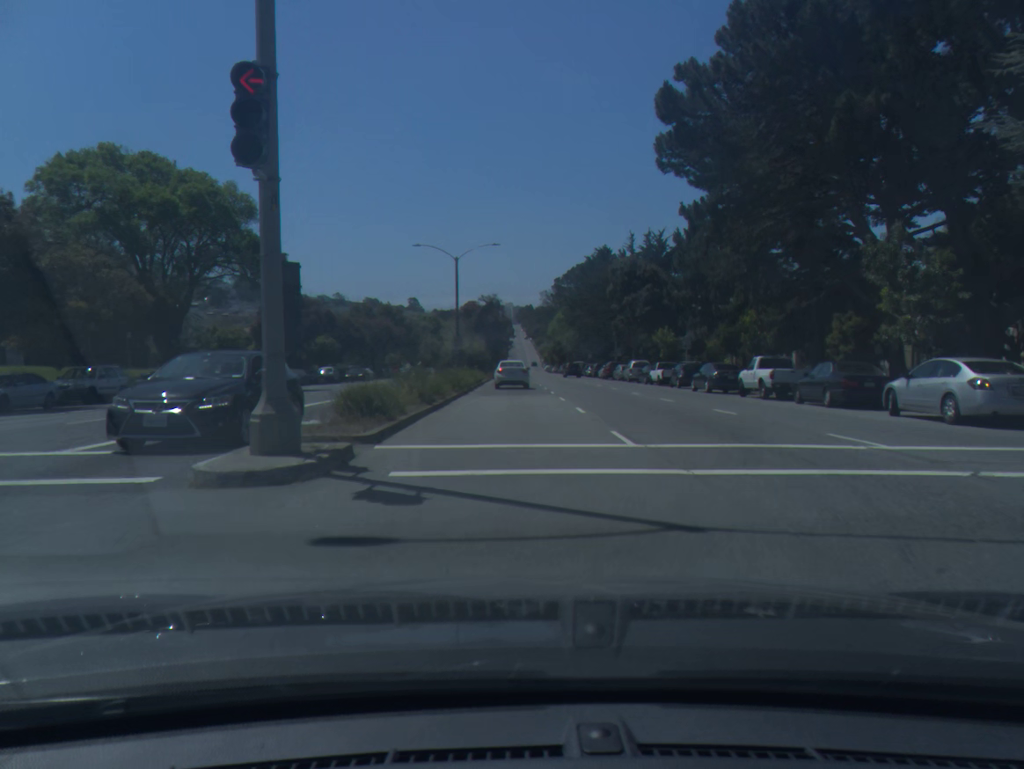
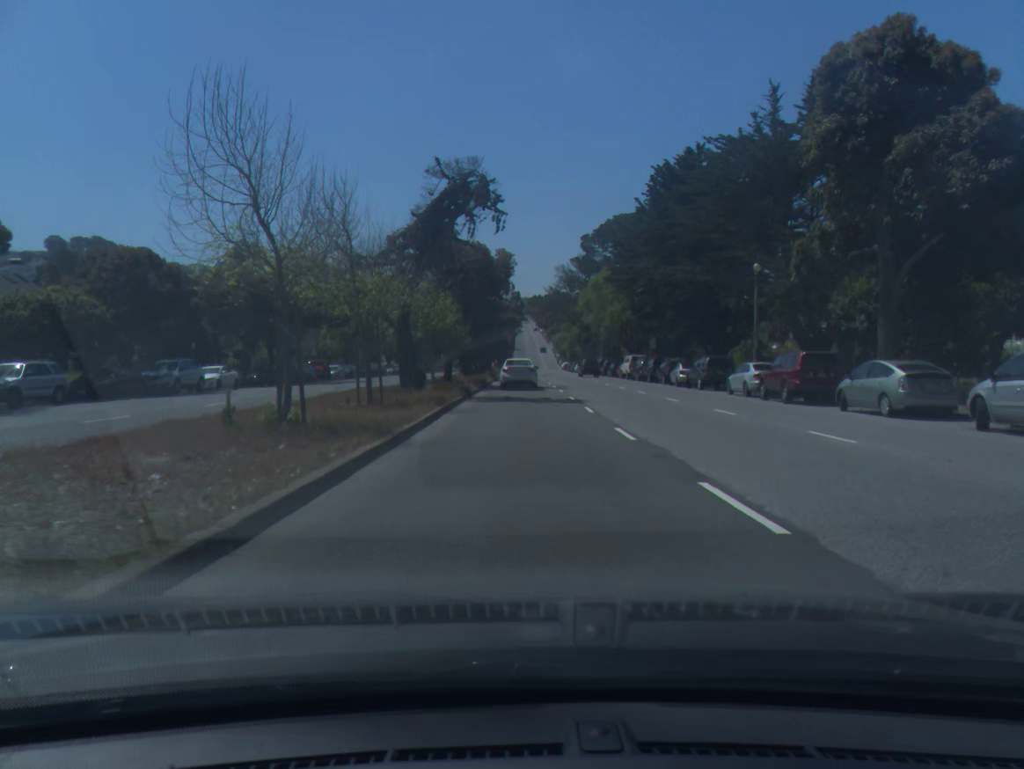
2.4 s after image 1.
(-0.4, +49.6) m; -1°
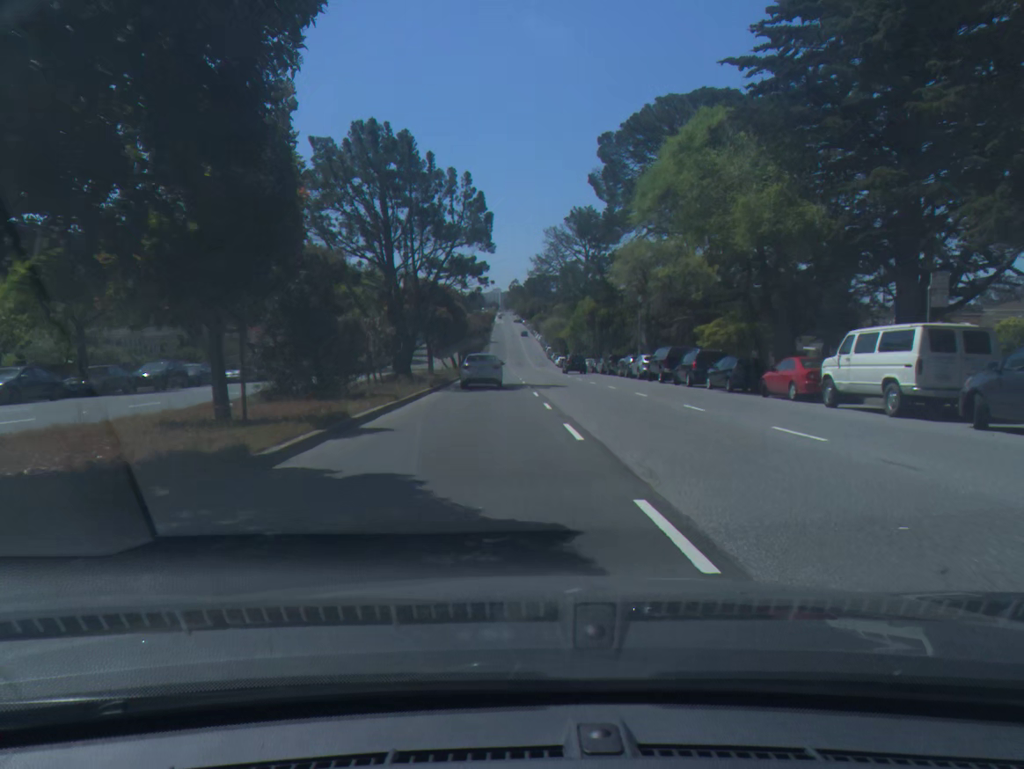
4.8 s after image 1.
(+1.1, +52.5) m; +2°
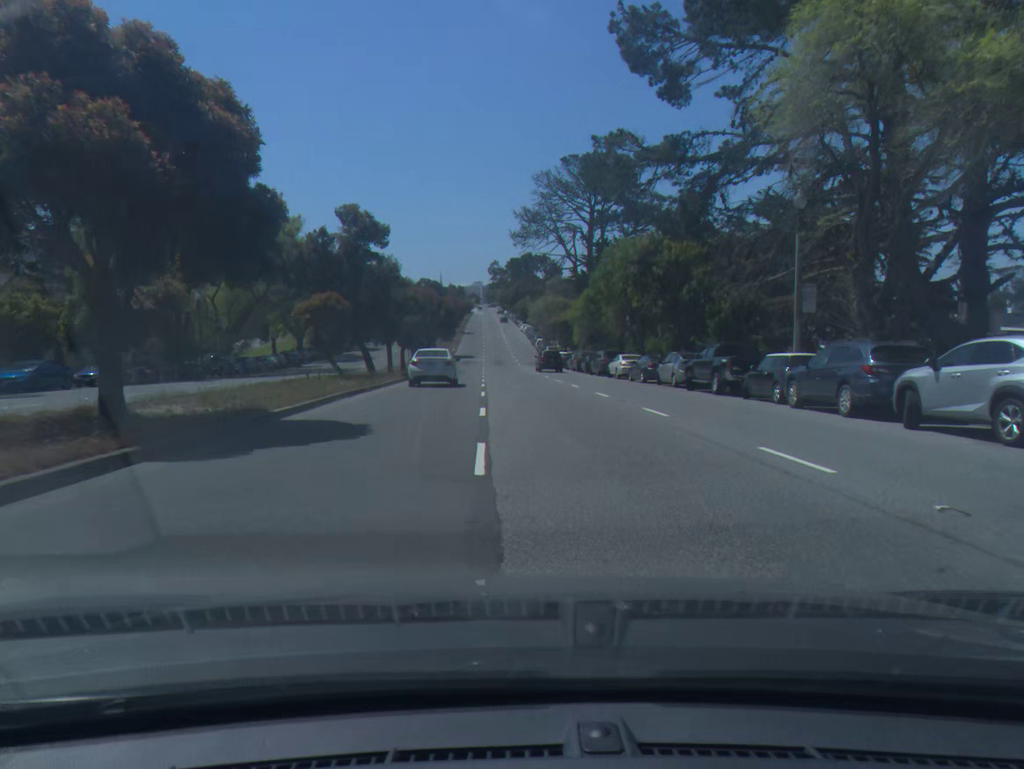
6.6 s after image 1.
(+0.4, +39.7) m; +1°
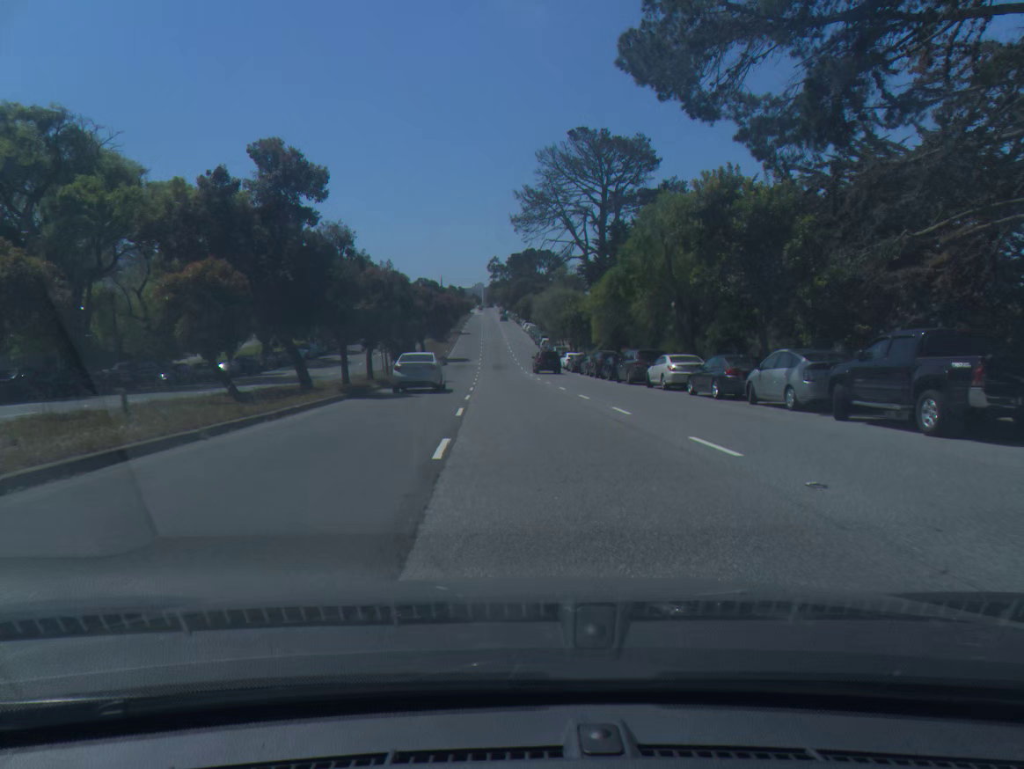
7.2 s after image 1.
(0.0, +13.3) m; 0°
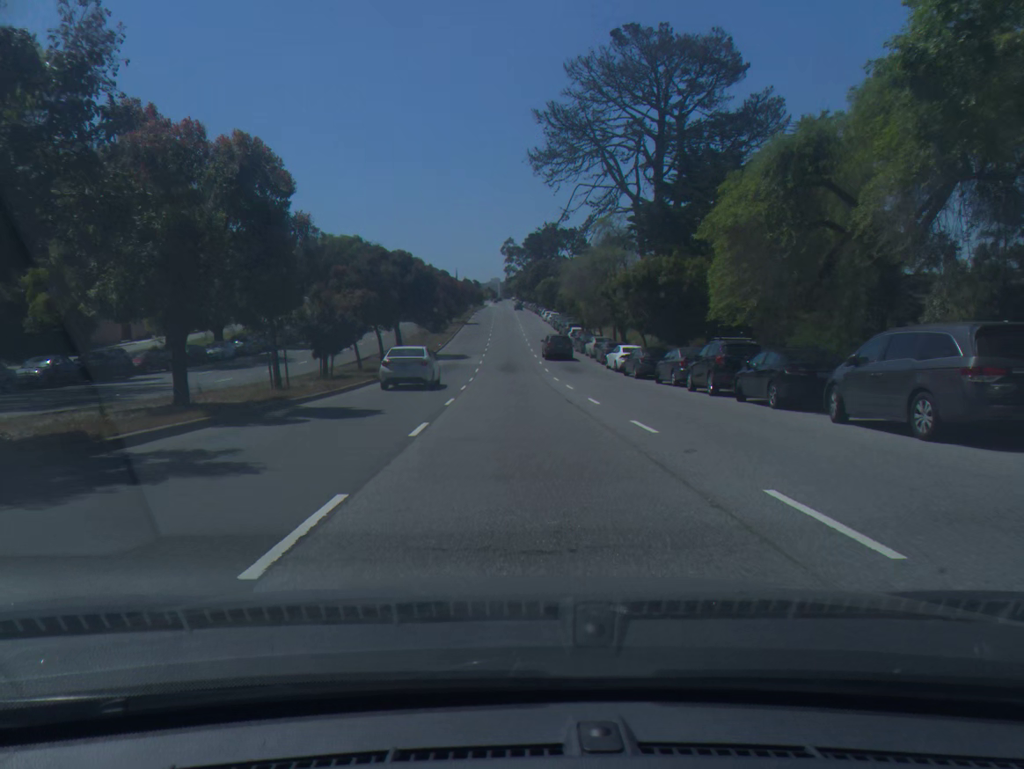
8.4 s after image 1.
(-0.3, +26.7) m; -1°
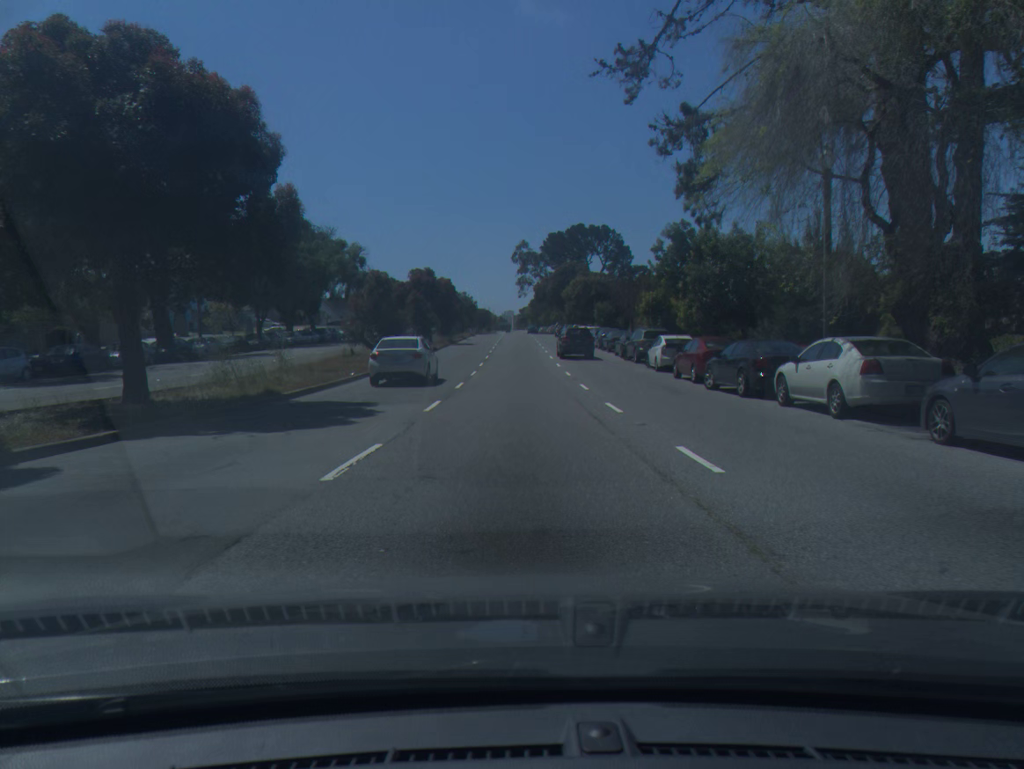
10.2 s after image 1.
(-0.3, +40.3) m; -1°
